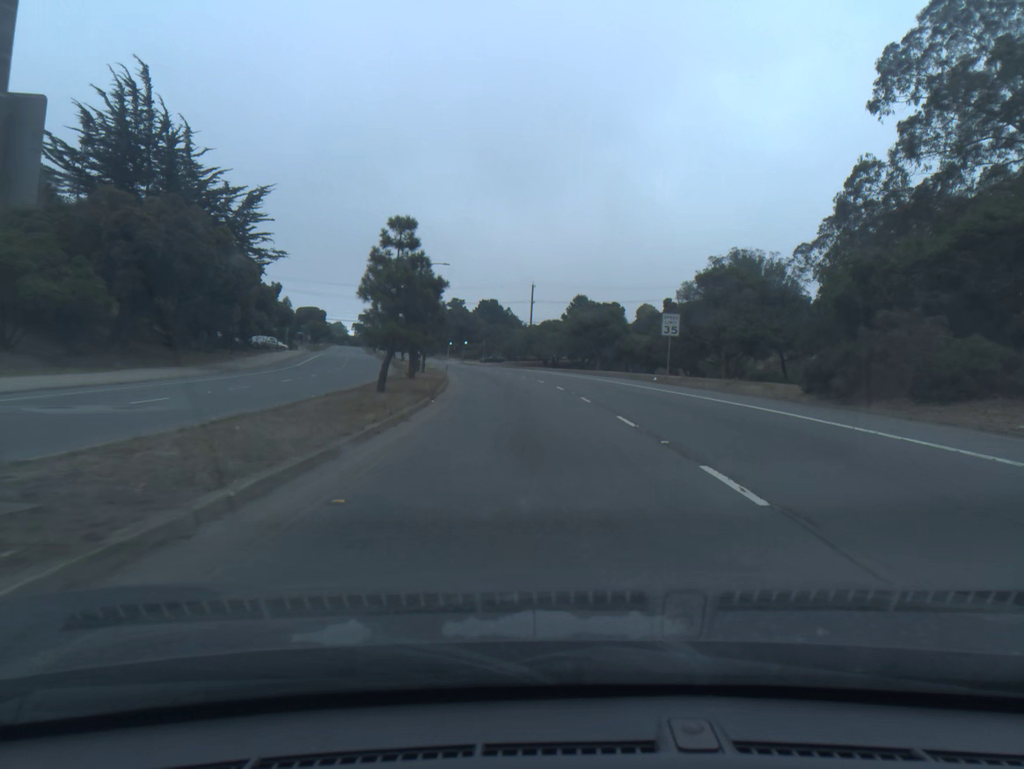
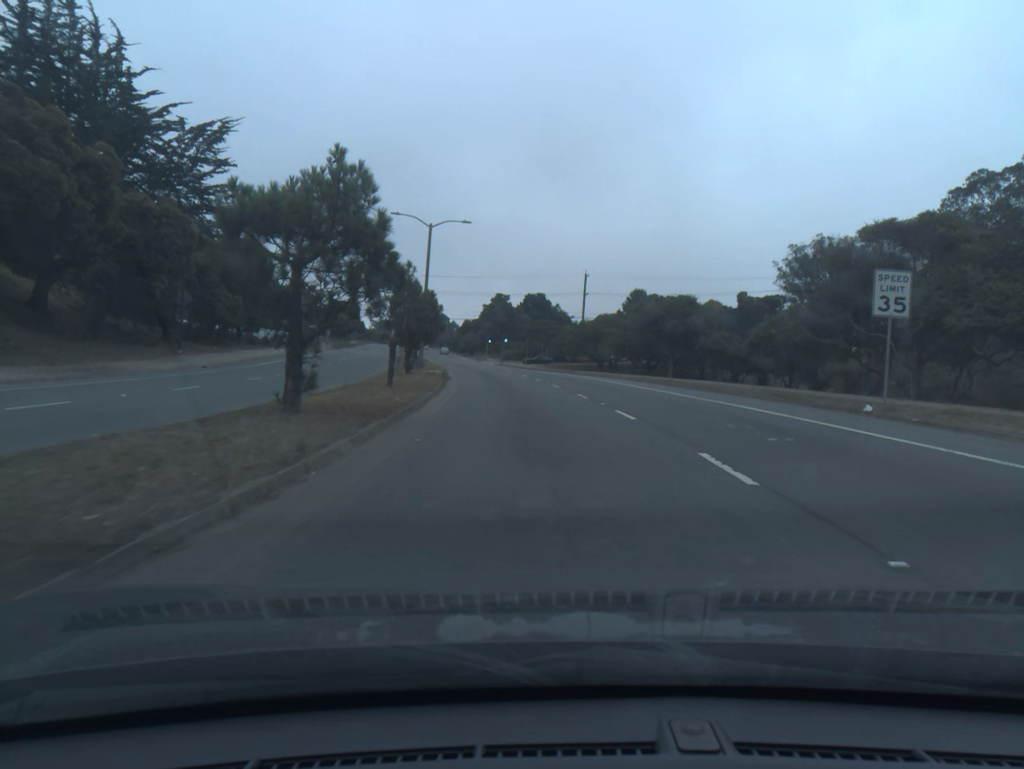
(-0.6, +20.5) m; -4°
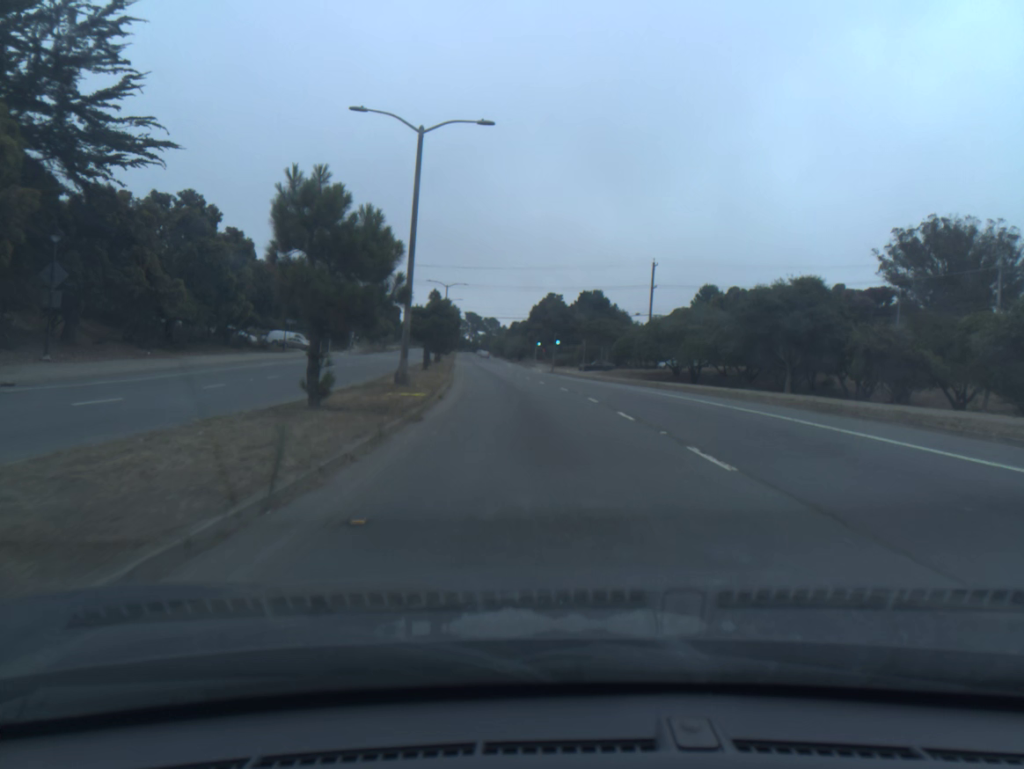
(-0.7, +20.5) m; -4°
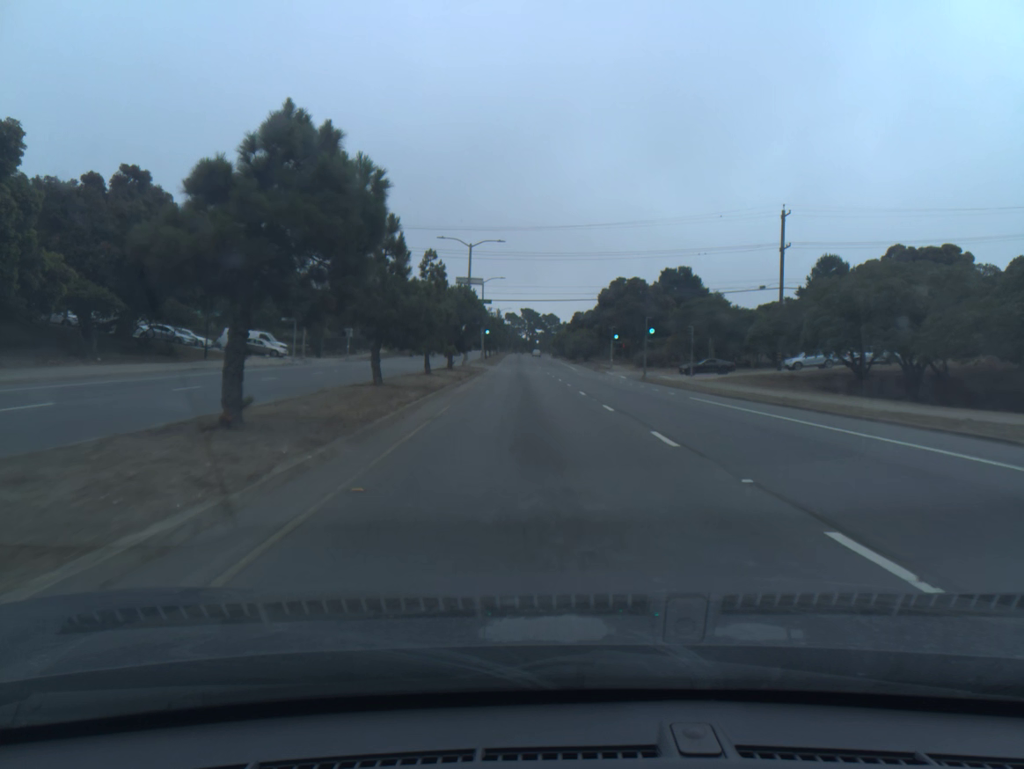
(-1.4, +32.2) m; -4°
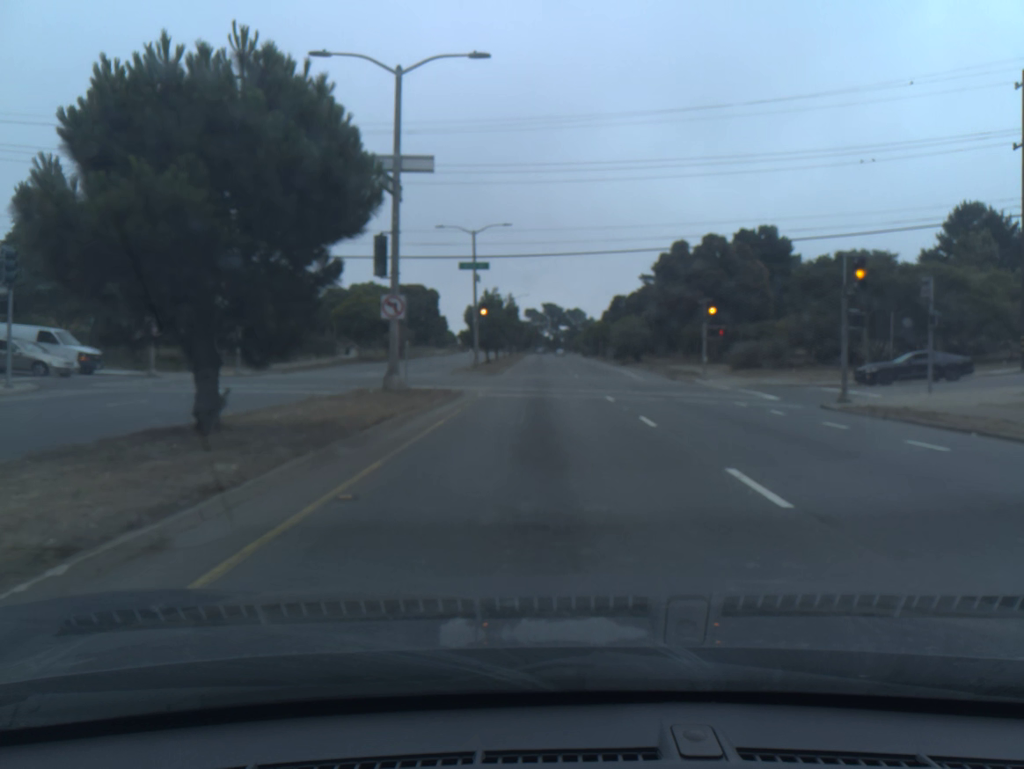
(-0.7, +33.4) m; -2°
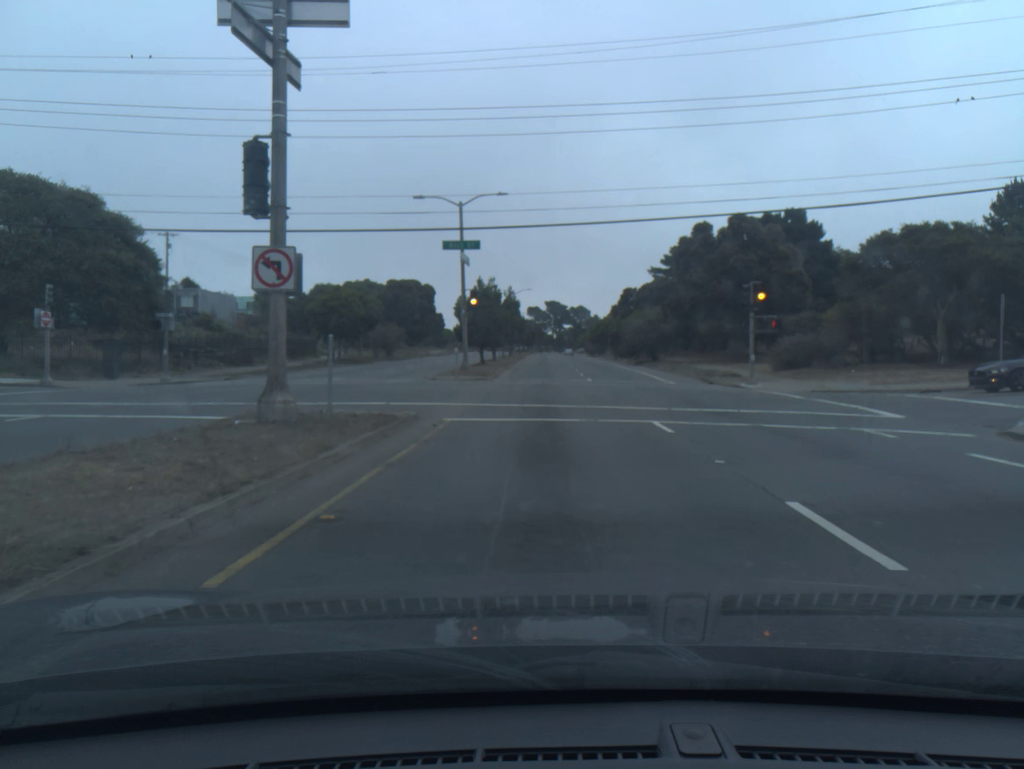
(0.0, +9.4) m; 0°
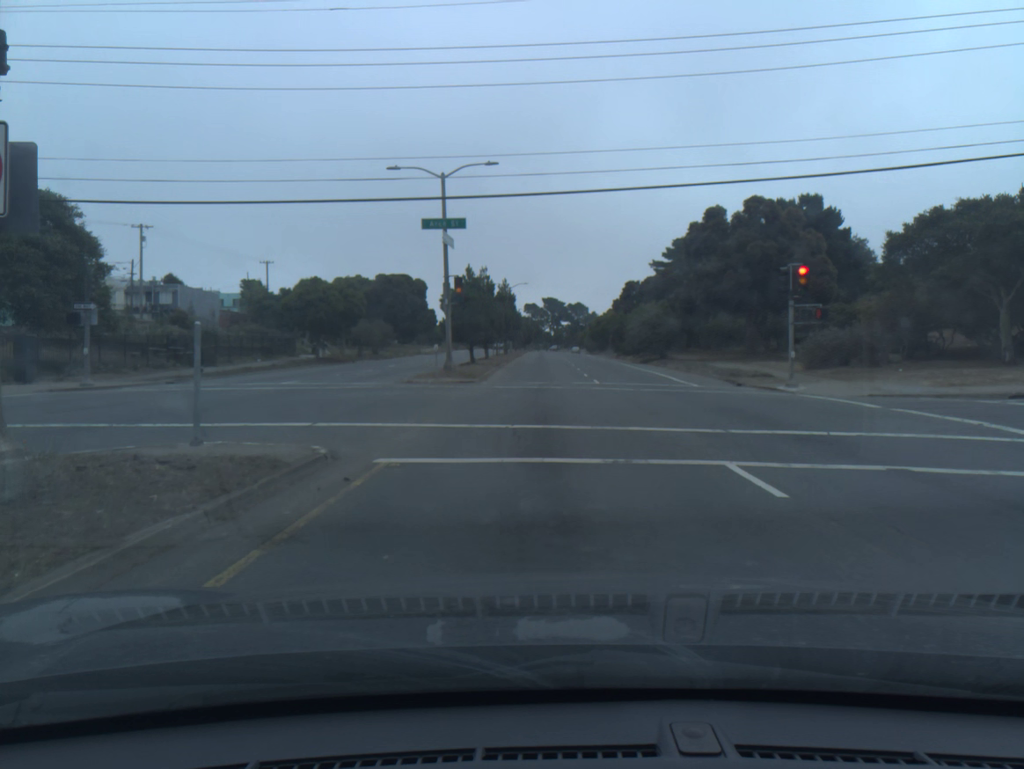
(0.0, +6.0) m; +1°
